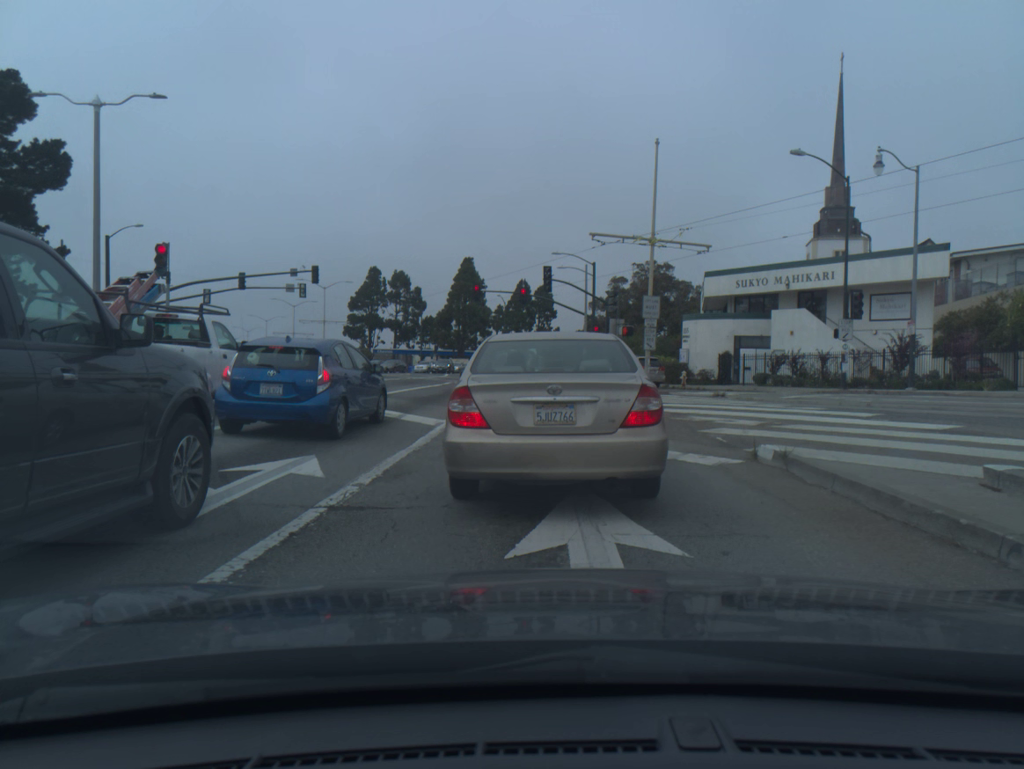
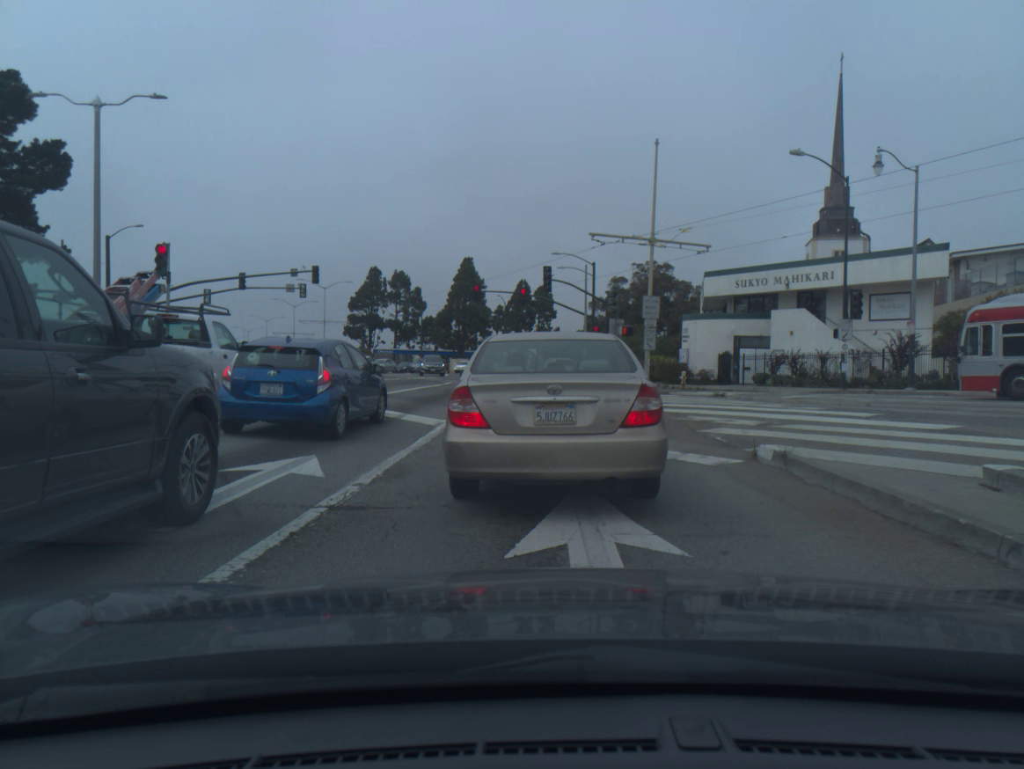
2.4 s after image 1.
(0.0, 0.0) m; 0°
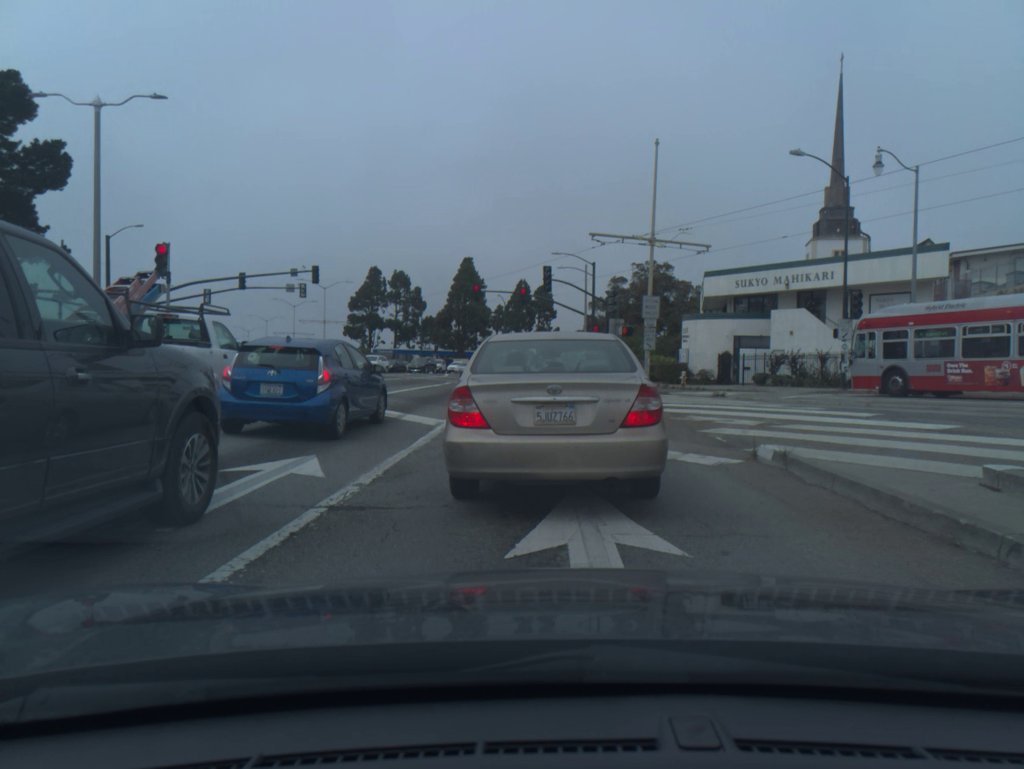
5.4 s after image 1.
(0.0, 0.0) m; 0°
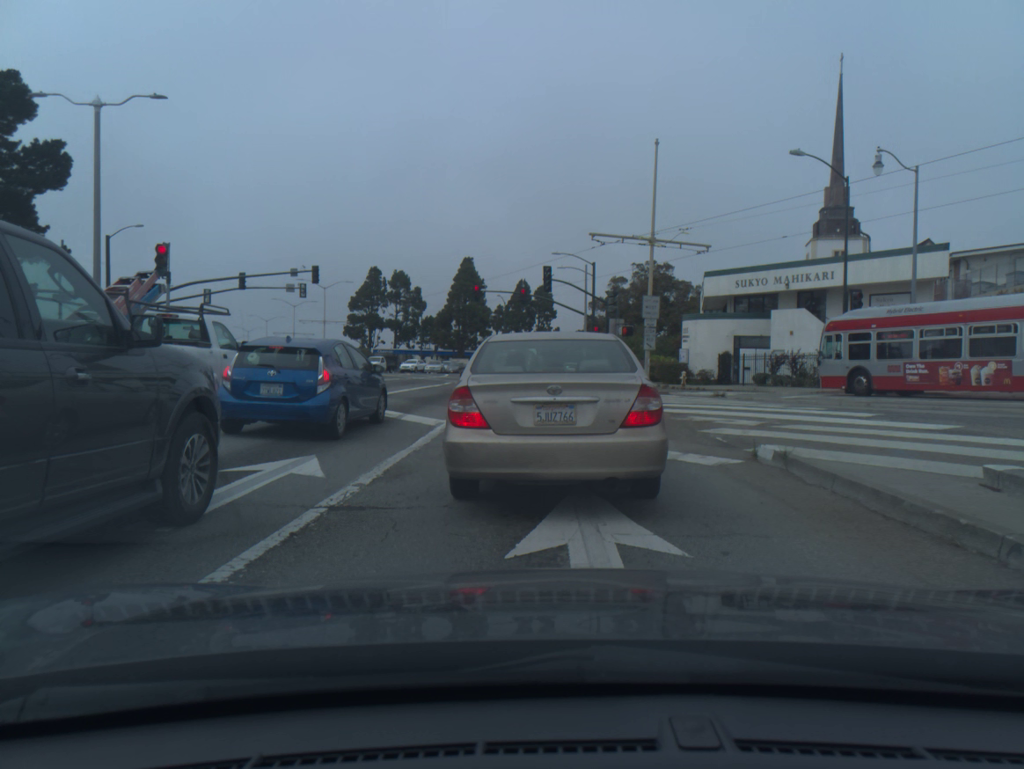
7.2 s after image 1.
(0.0, 0.0) m; 0°
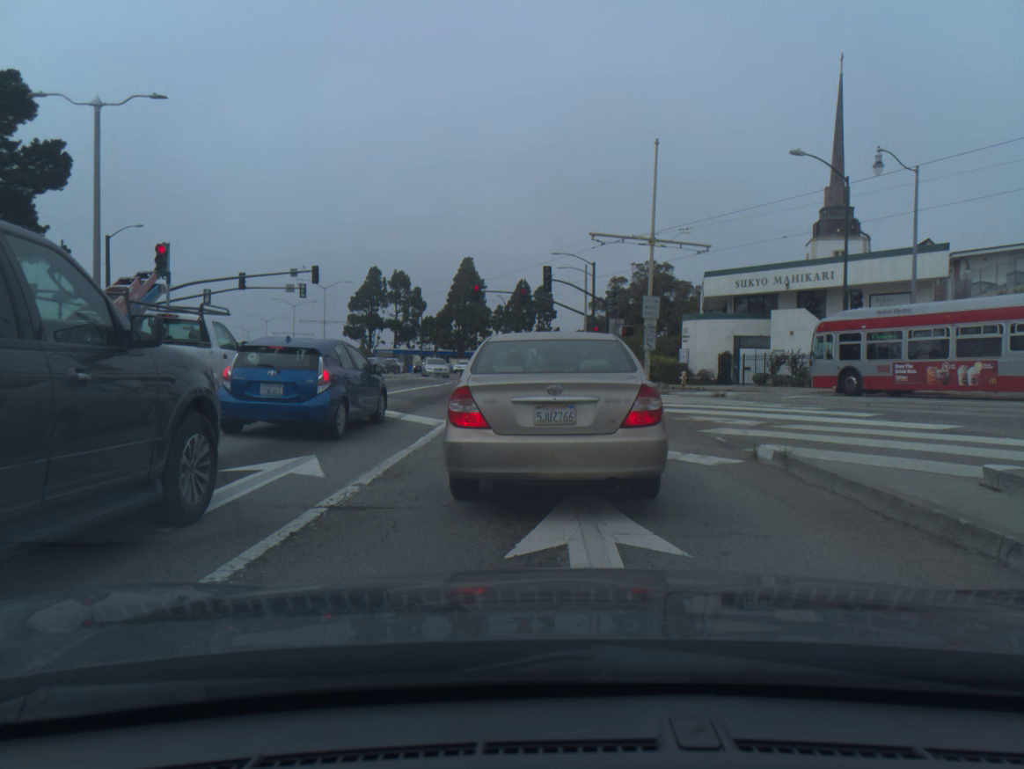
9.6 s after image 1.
(0.0, 0.0) m; 0°
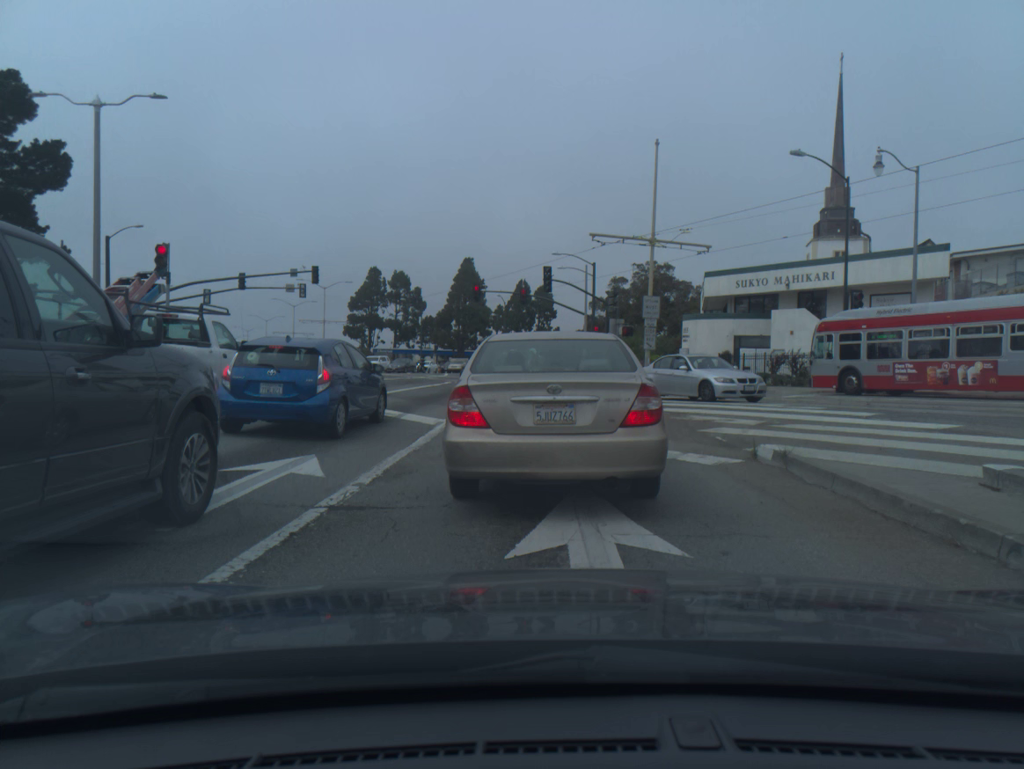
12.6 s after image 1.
(0.0, 0.0) m; 0°
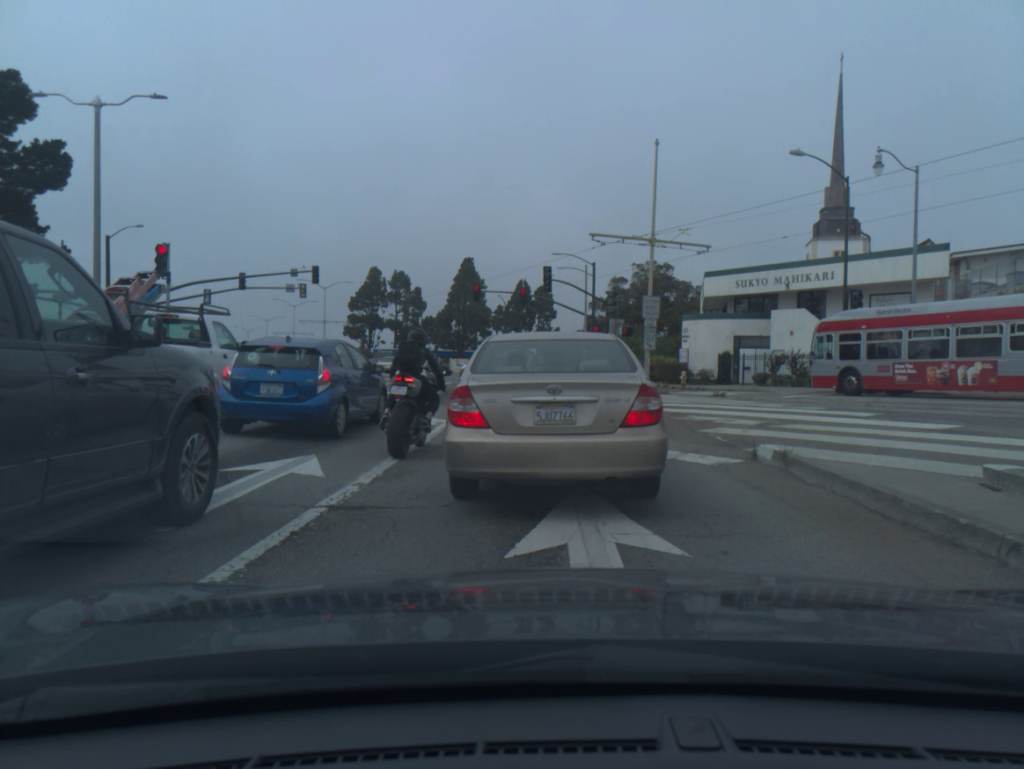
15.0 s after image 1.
(0.0, 0.0) m; 0°
